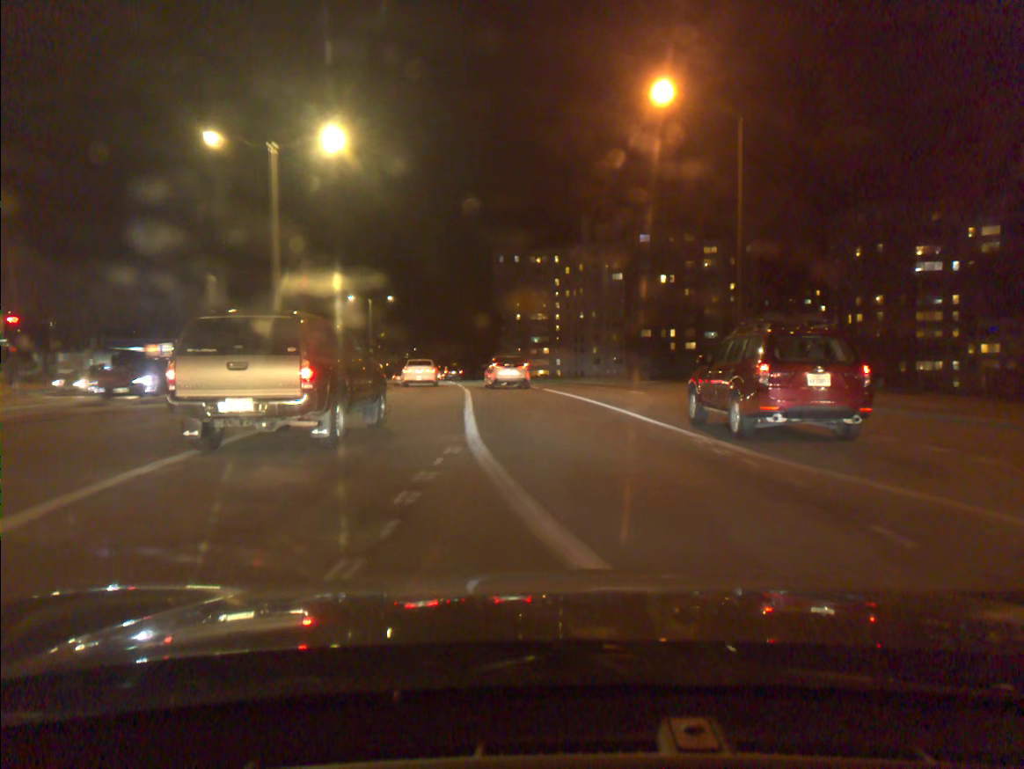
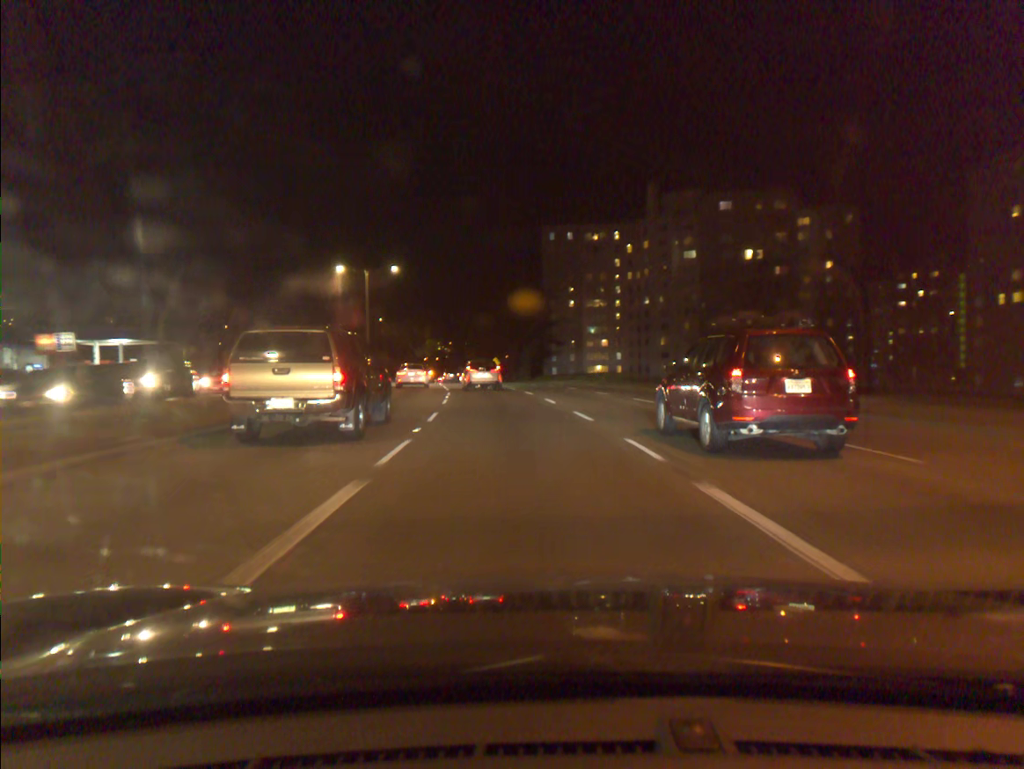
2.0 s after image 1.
(-0.9, +25.9) m; -4°
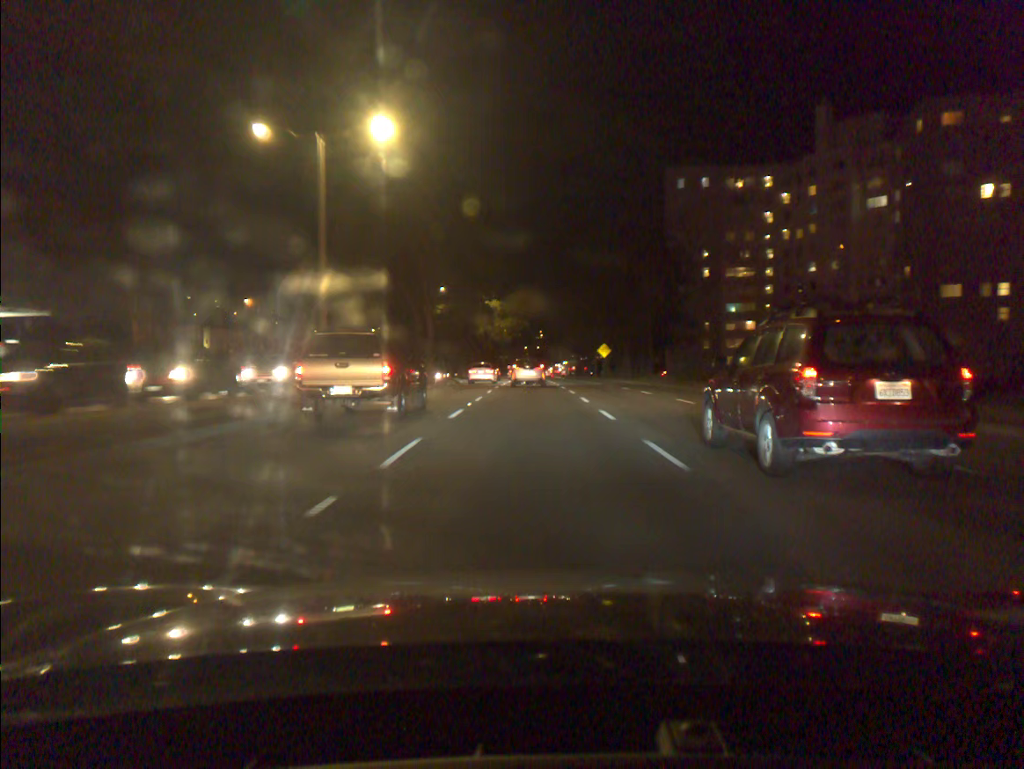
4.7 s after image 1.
(-2.6, +37.3) m; -7°
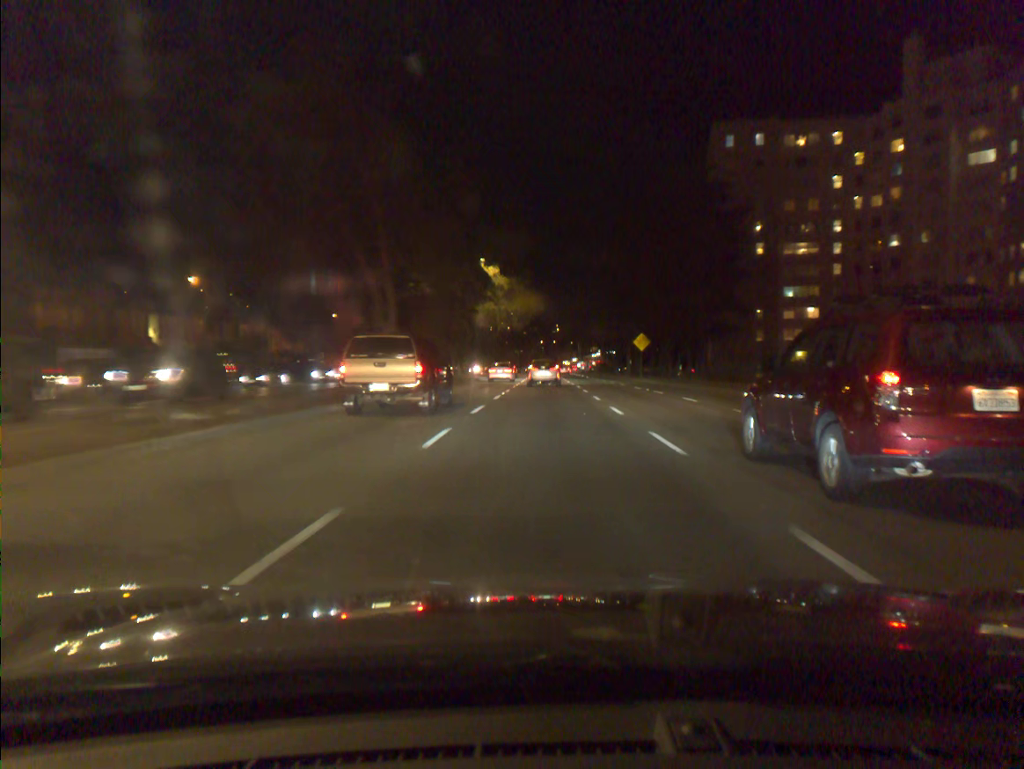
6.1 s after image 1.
(-0.3, +20.6) m; -1°
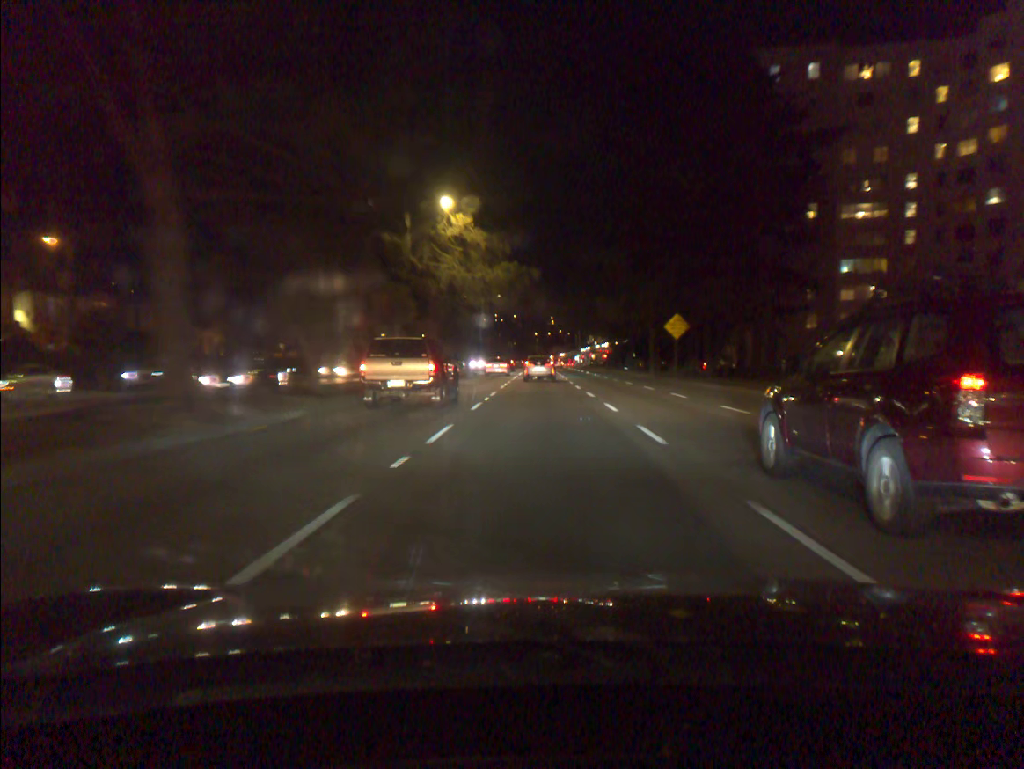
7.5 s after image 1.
(+0.1, +21.5) m; 0°
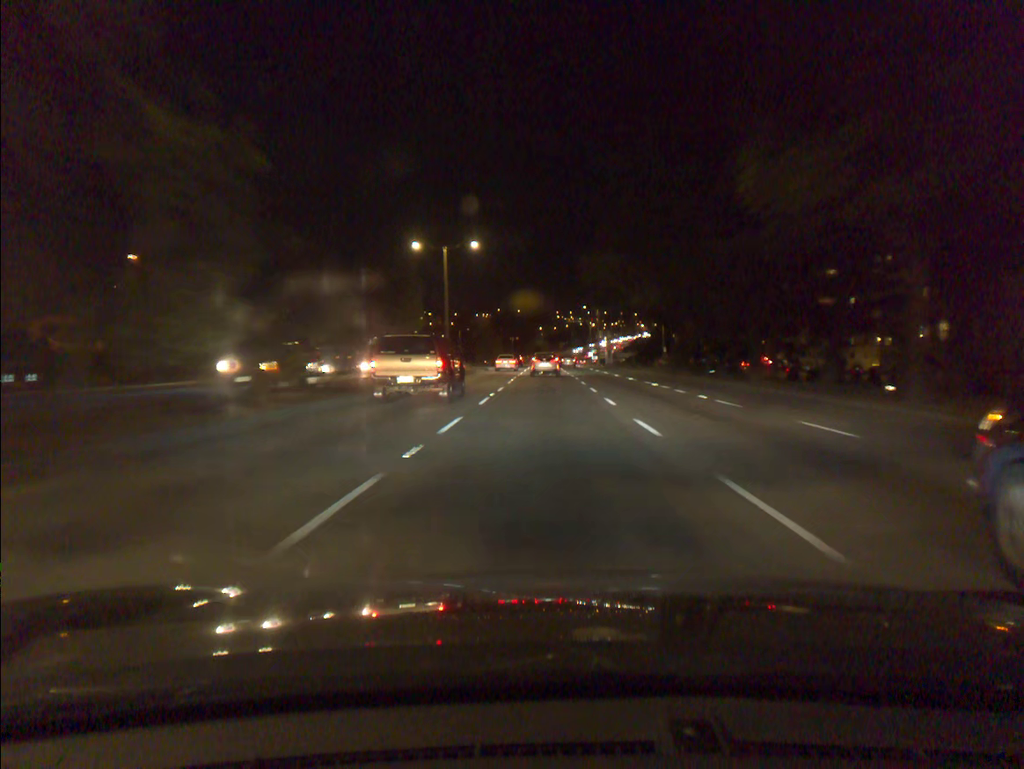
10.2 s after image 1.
(-0.2, +43.4) m; 0°
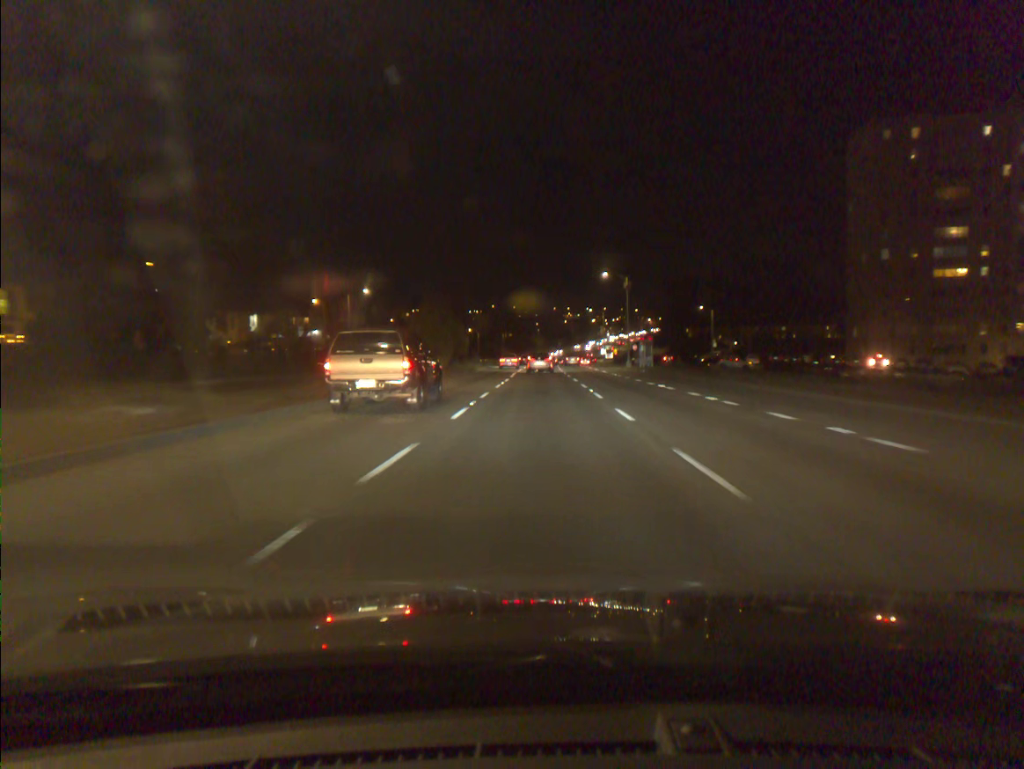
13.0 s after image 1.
(+0.2, +49.2) m; 0°
